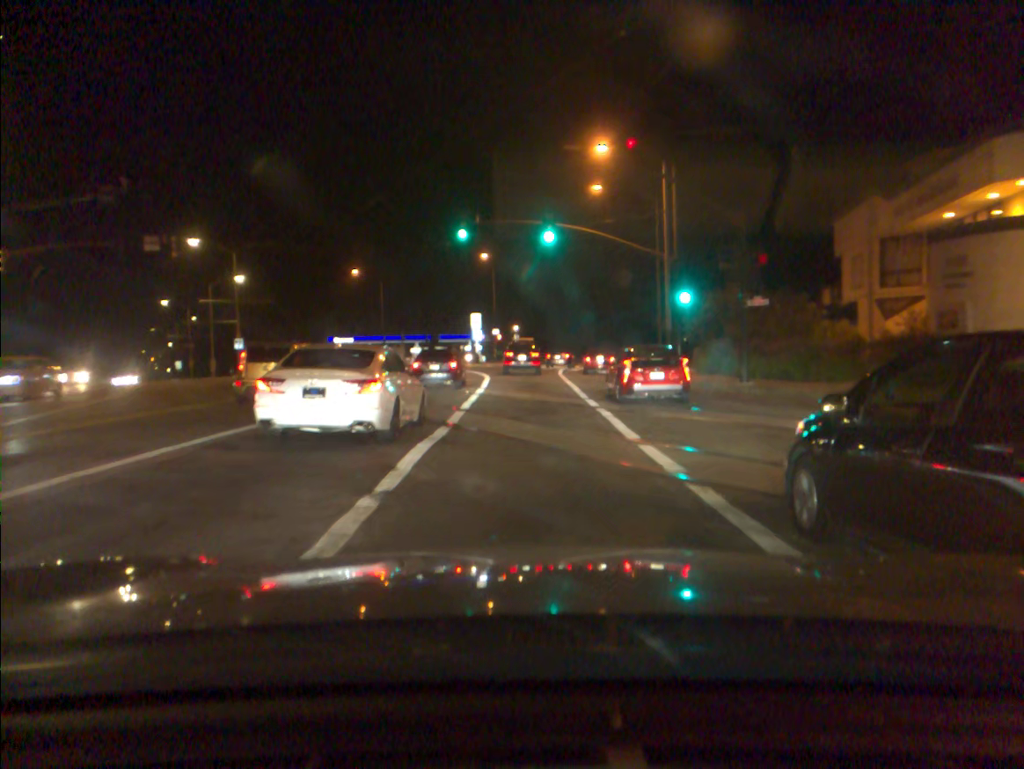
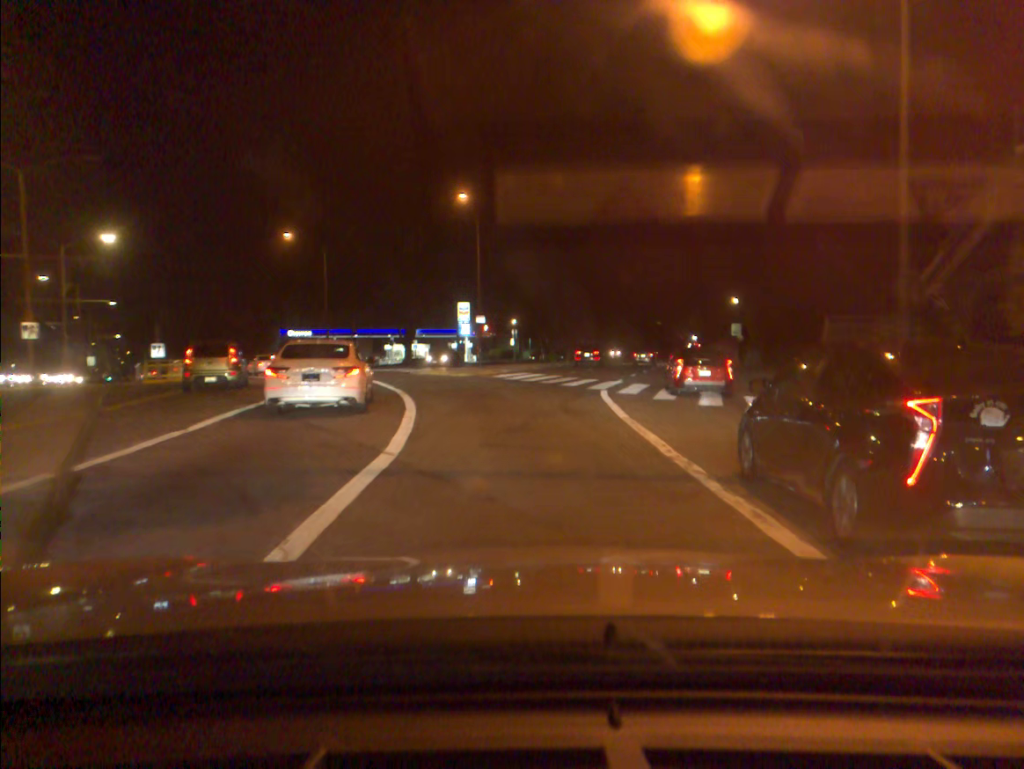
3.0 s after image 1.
(0.0, +26.2) m; 0°
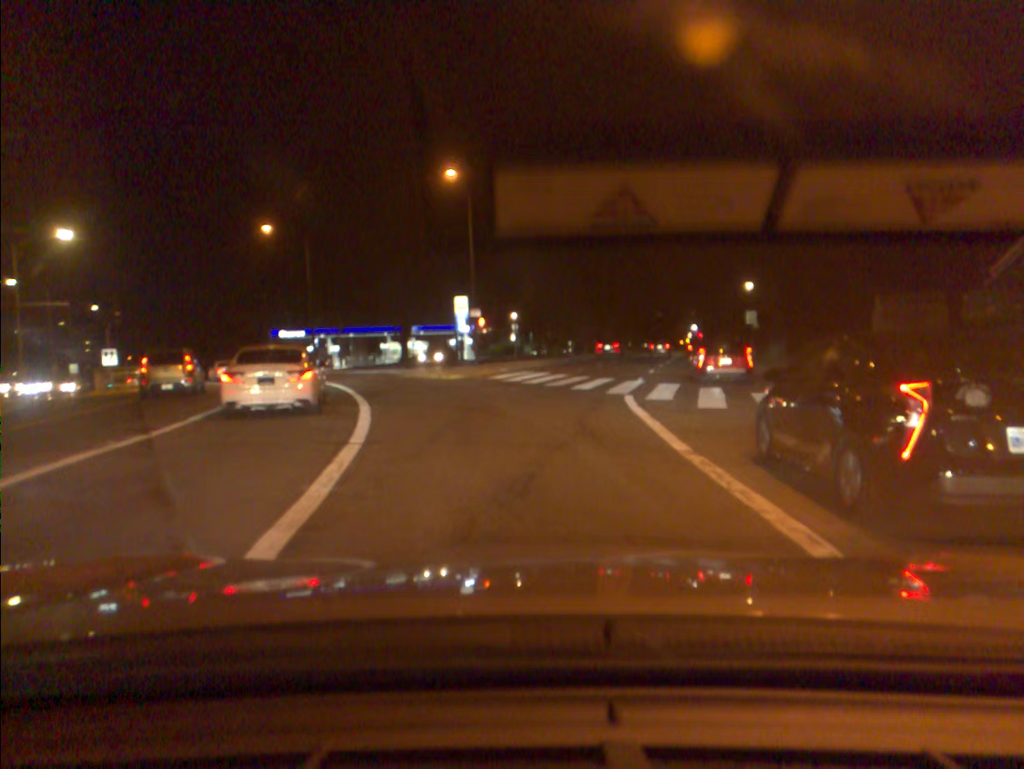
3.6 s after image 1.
(+0.1, +5.6) m; +1°
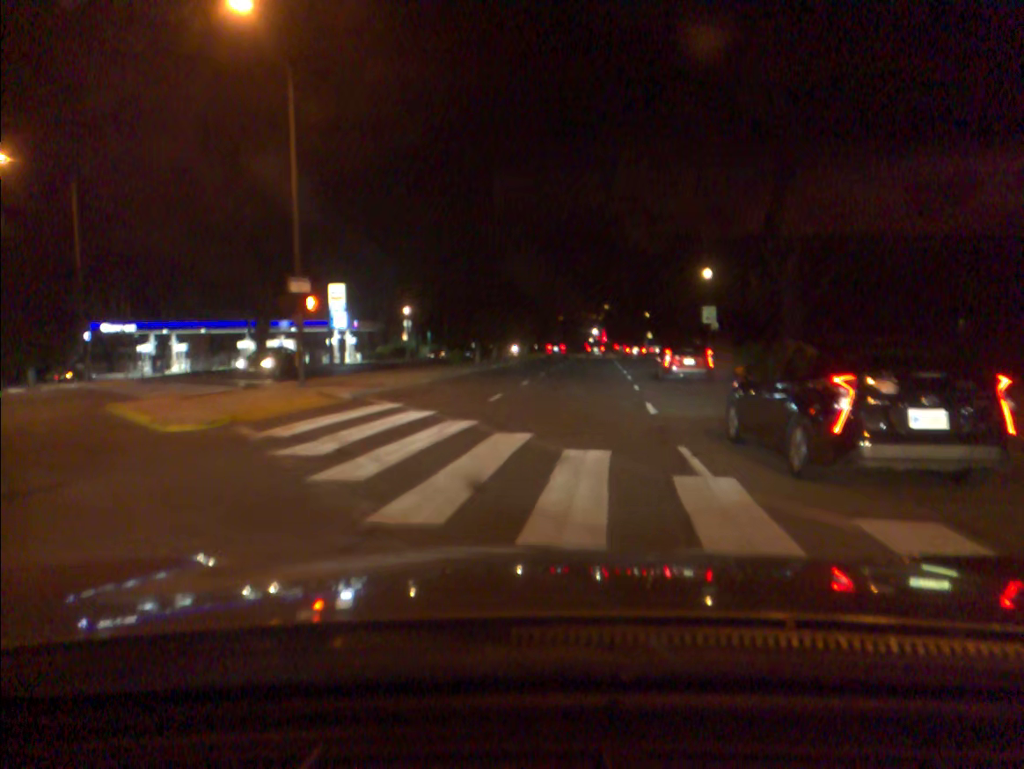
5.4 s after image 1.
(+0.7, +18.8) m; +7°
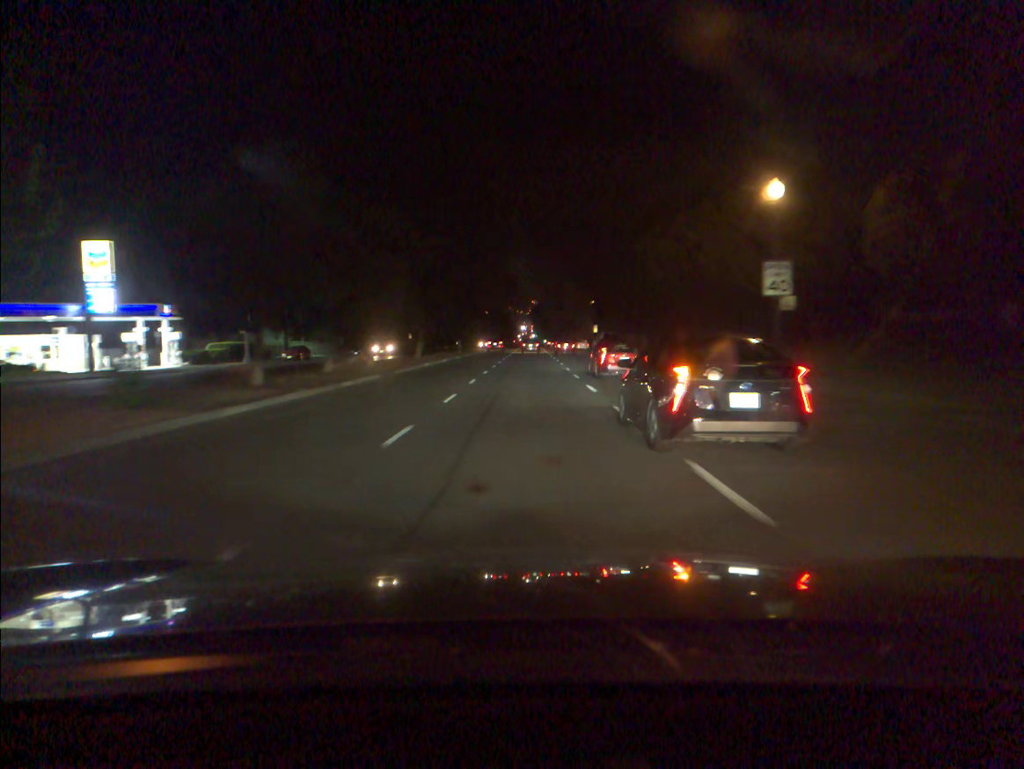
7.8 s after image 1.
(+2.0, +30.4) m; +5°
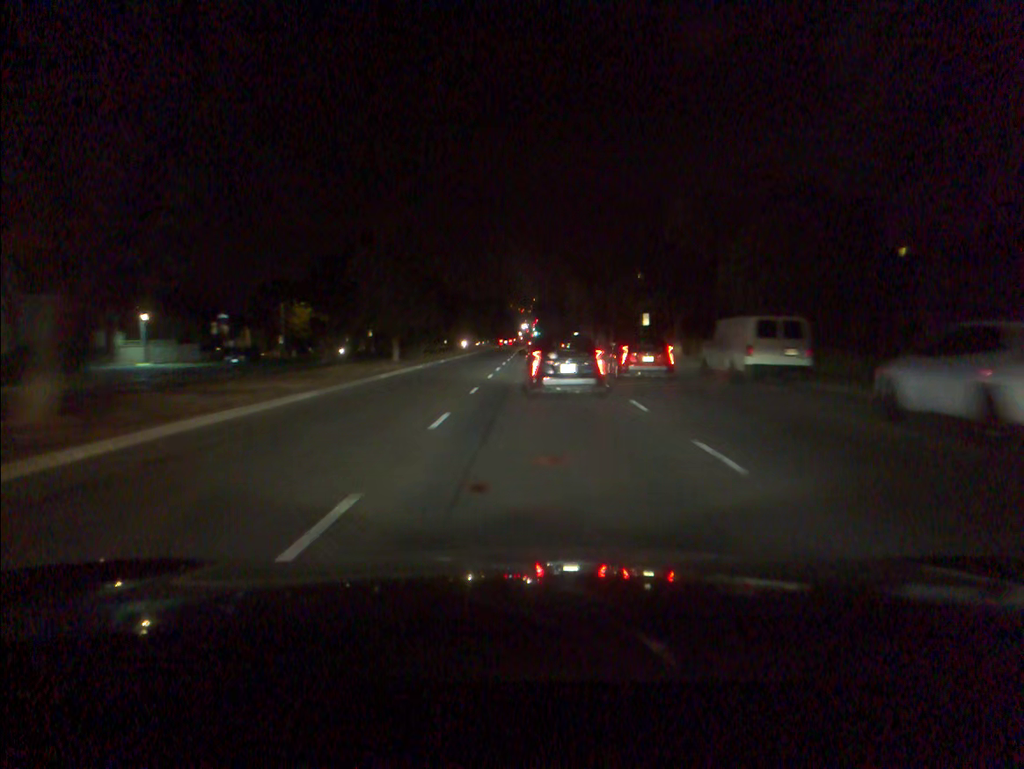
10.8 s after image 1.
(0.0, +42.6) m; 0°
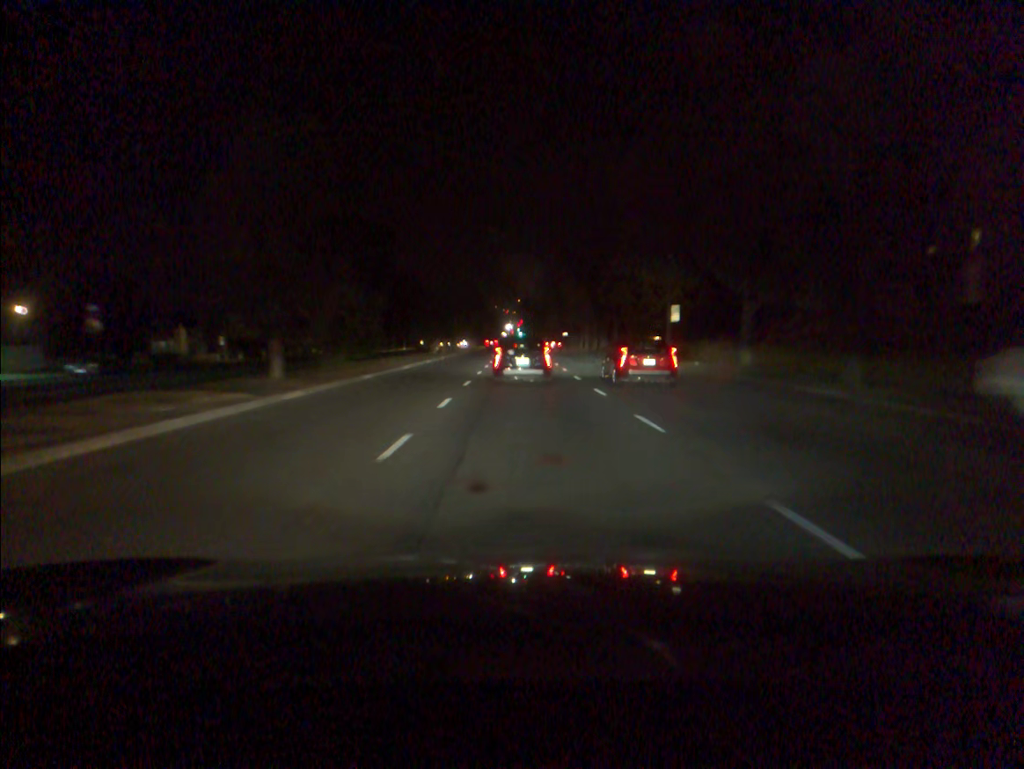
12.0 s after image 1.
(+0.2, +18.0) m; +1°
